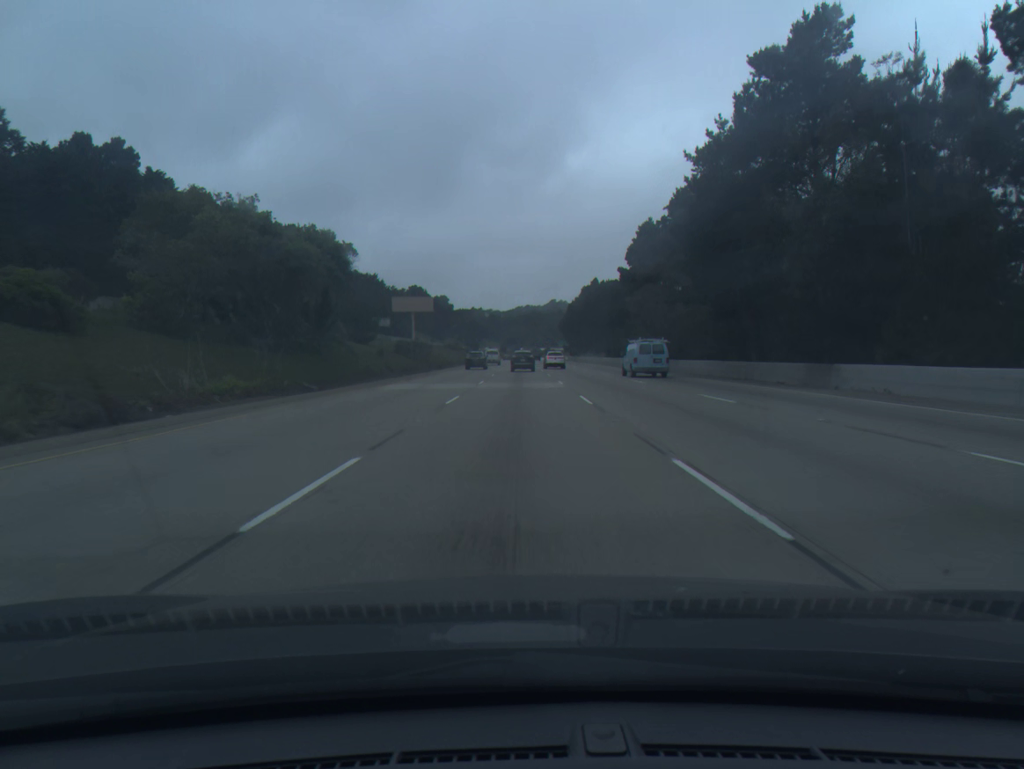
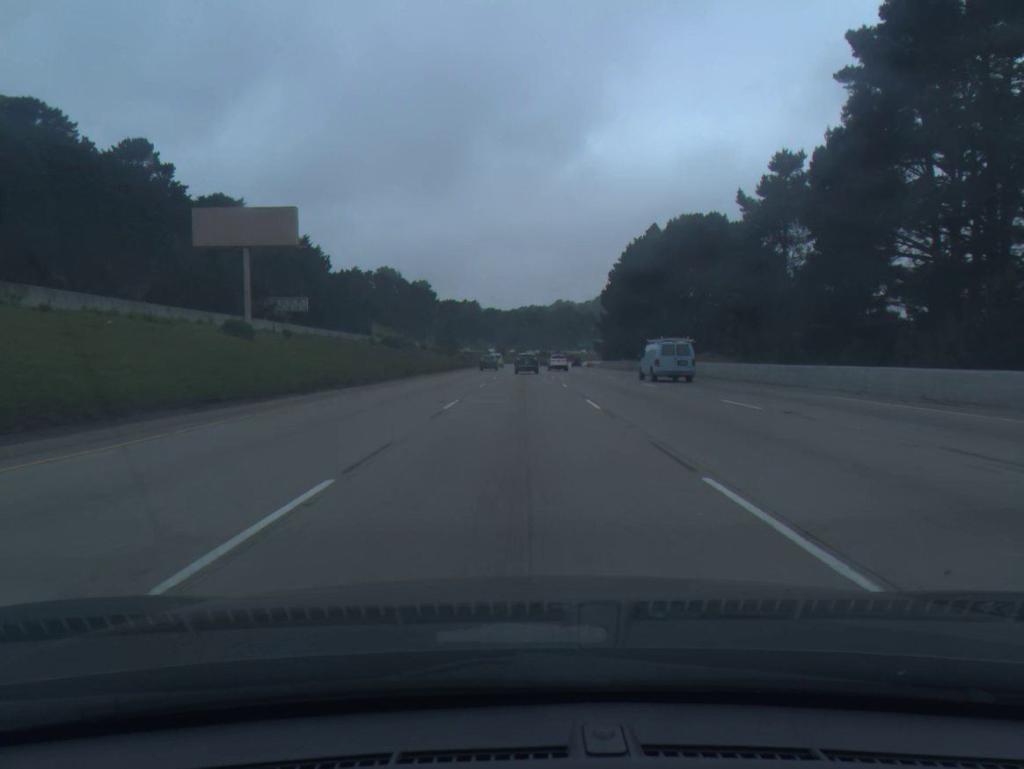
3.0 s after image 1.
(0.0, +89.0) m; 0°
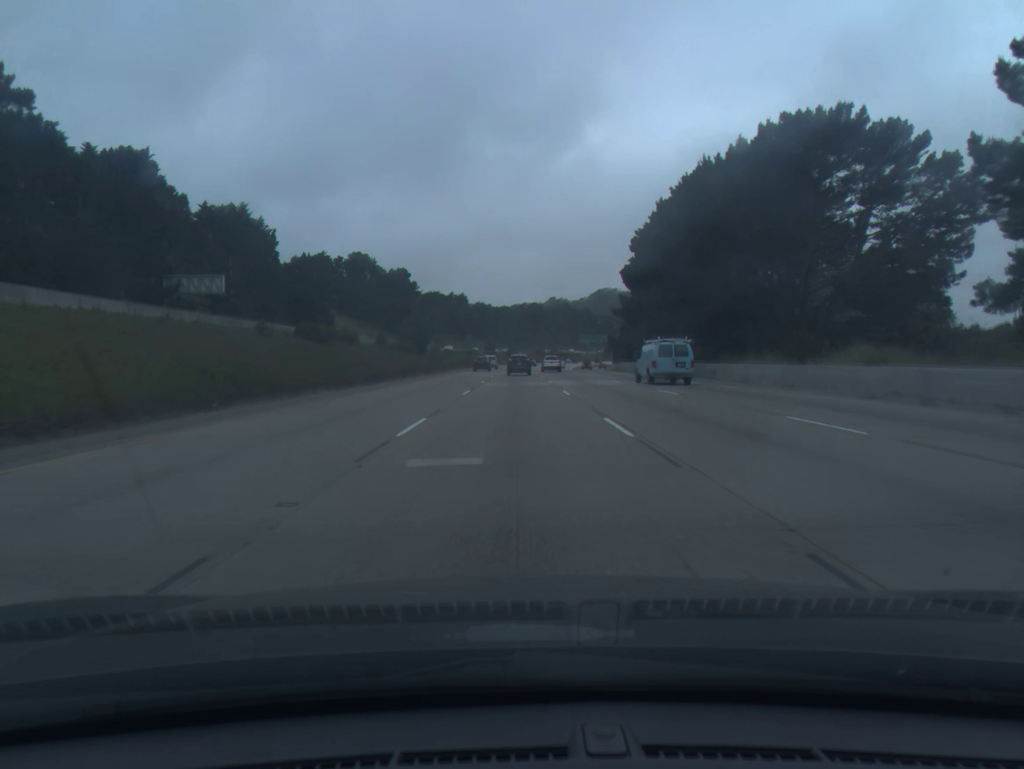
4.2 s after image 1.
(+0.2, +35.4) m; +1°
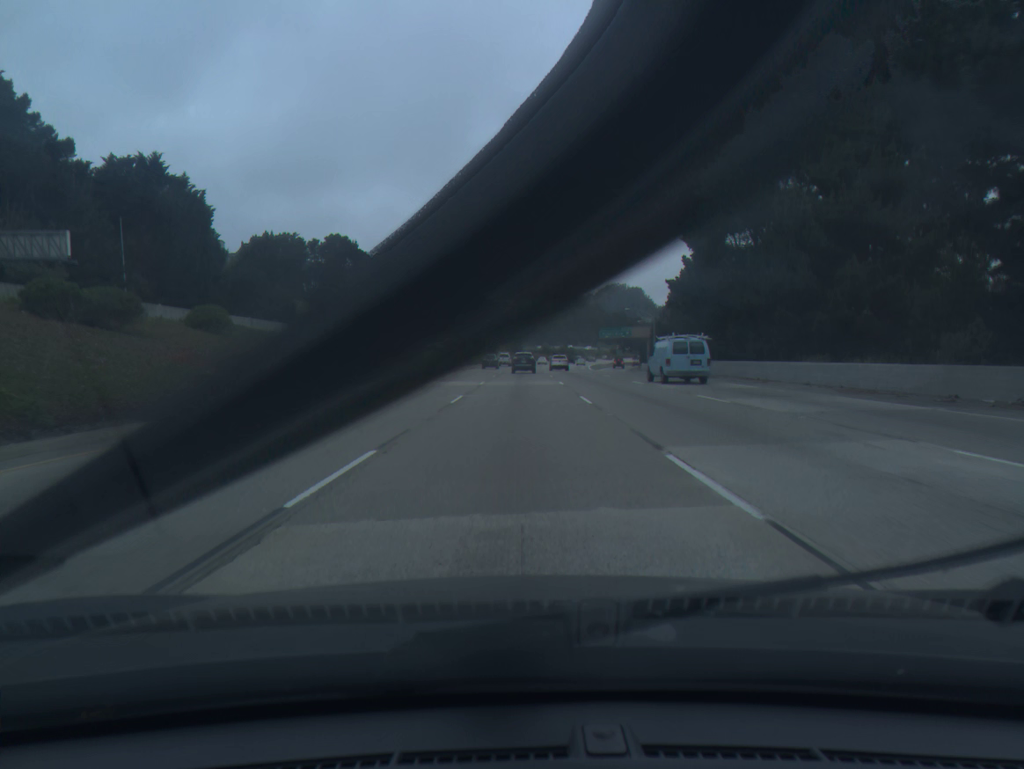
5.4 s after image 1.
(-0.1, +35.4) m; -1°
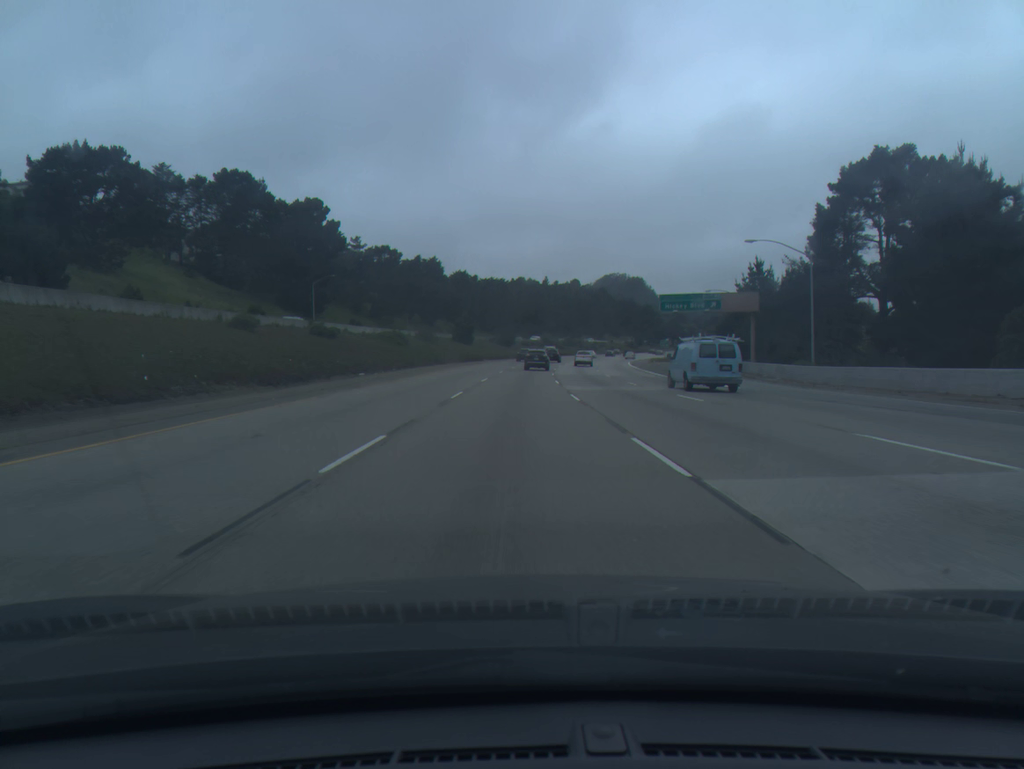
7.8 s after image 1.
(+0.4, +70.9) m; +1°
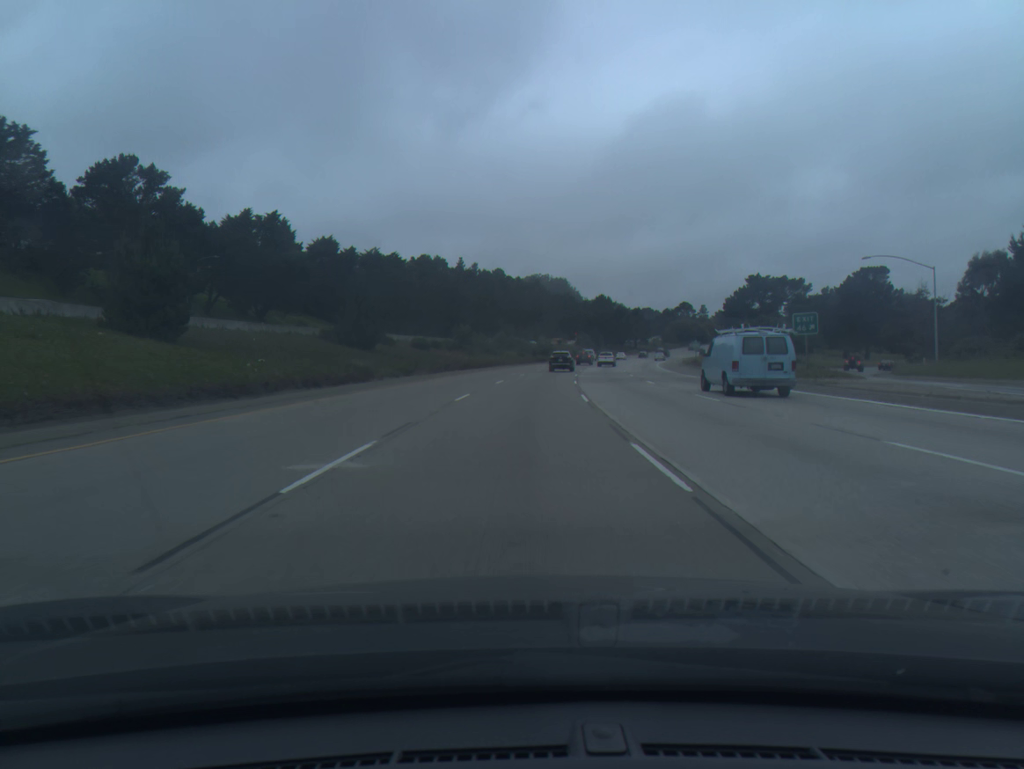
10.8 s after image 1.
(+2.9, +88.2) m; +6°
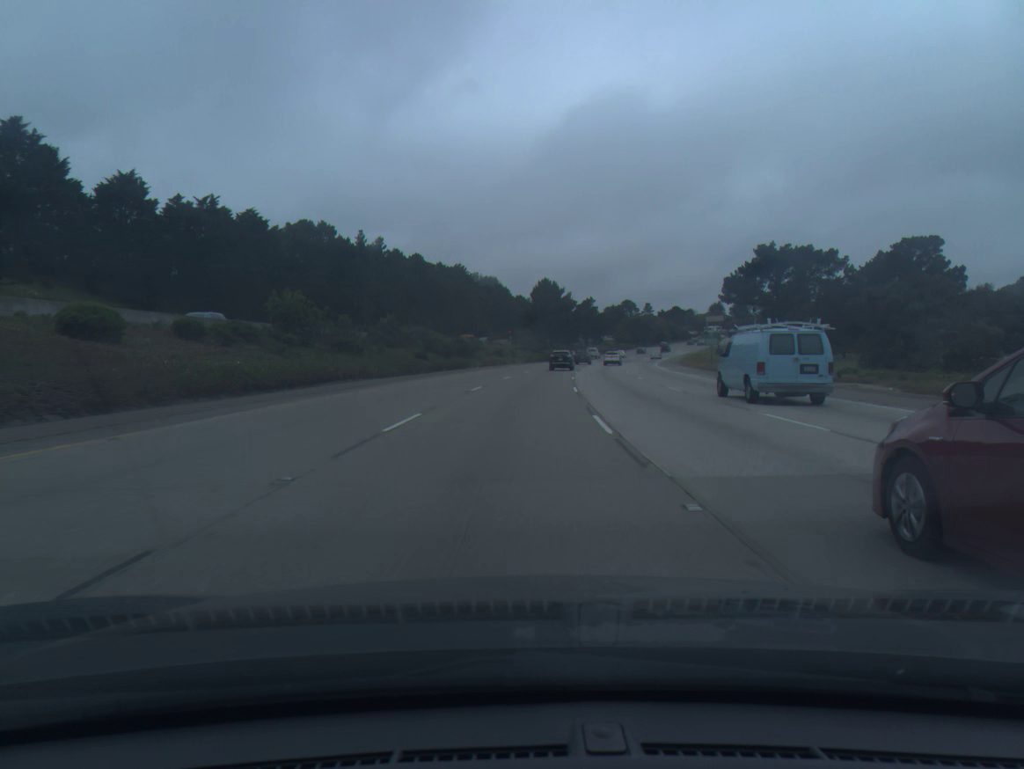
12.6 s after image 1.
(+2.4, +53.0) m; +5°
